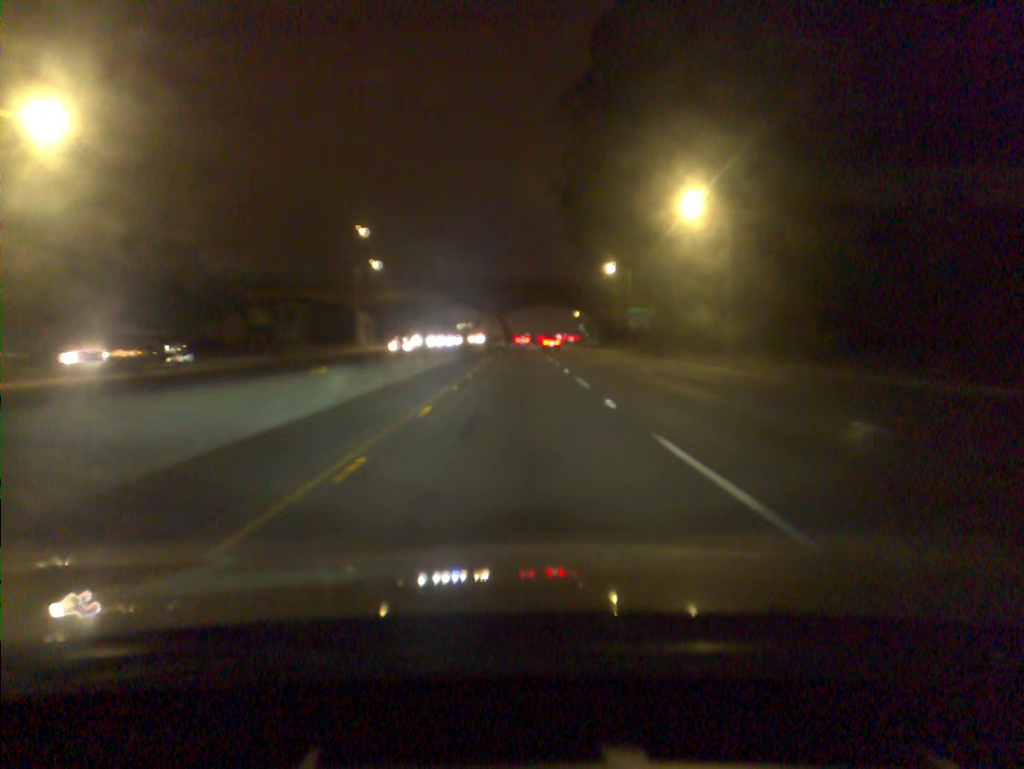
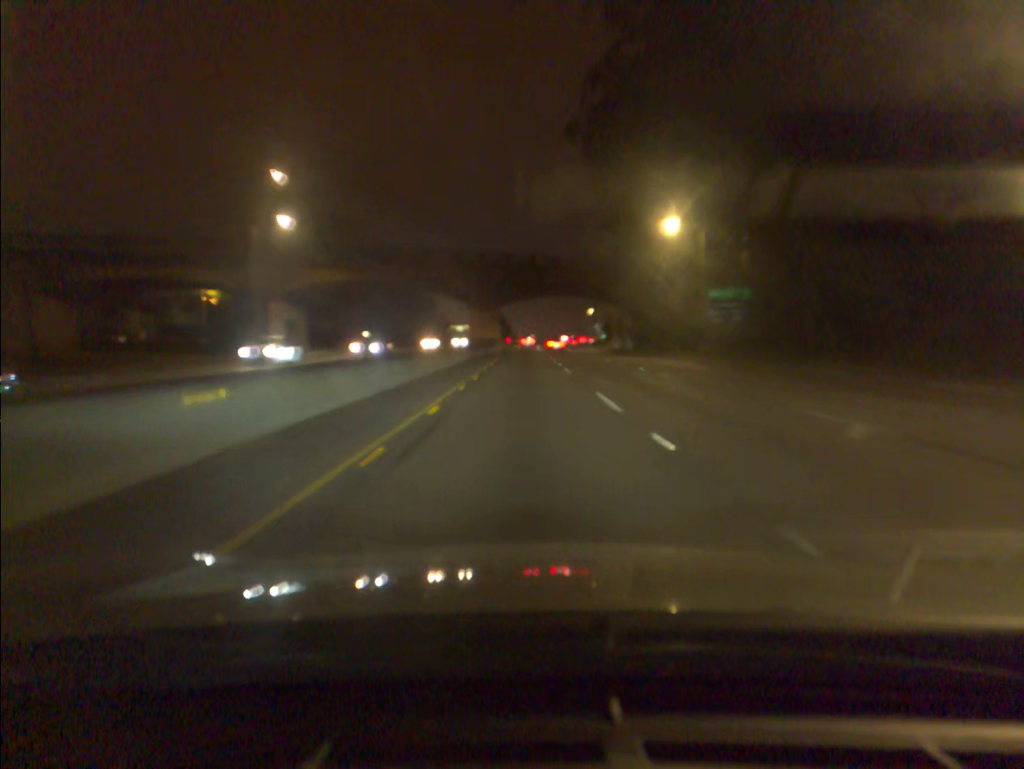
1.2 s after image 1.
(-0.1, +35.4) m; 0°
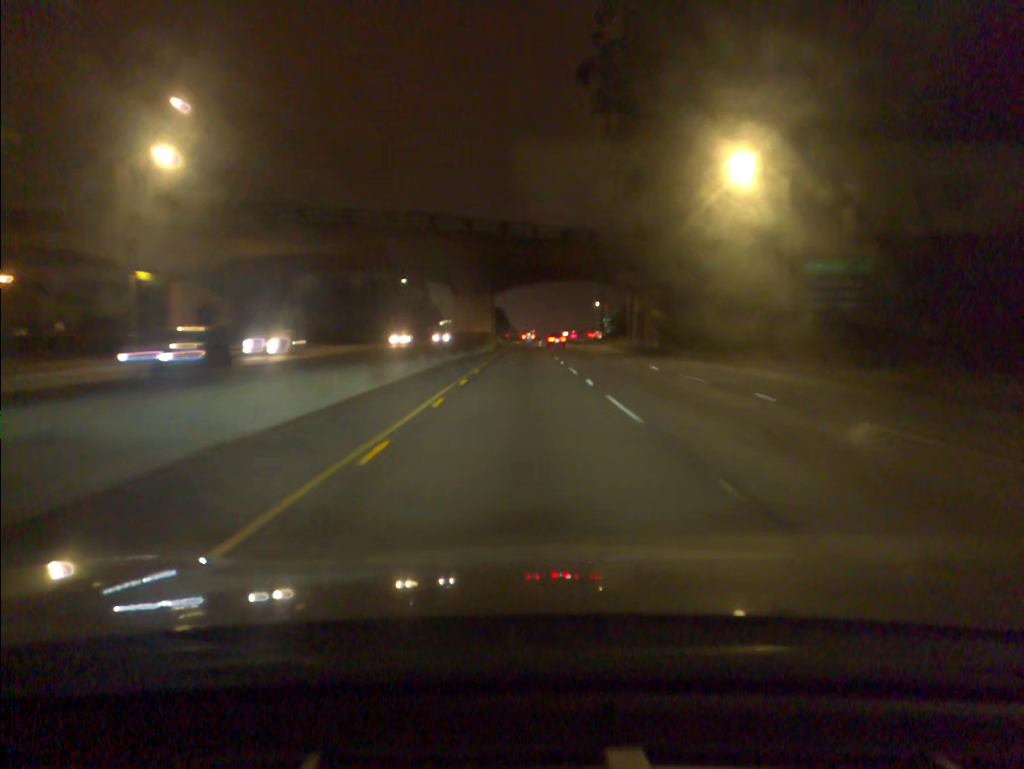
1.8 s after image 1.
(0.0, +17.8) m; 0°
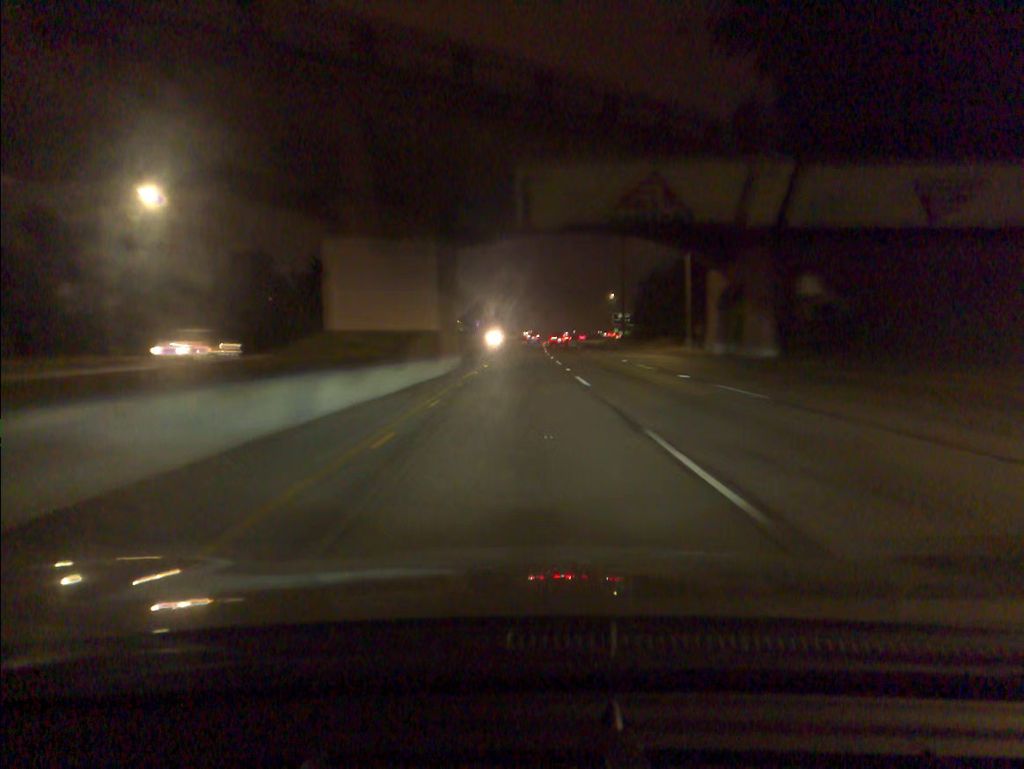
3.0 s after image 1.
(+0.1, +35.7) m; 0°
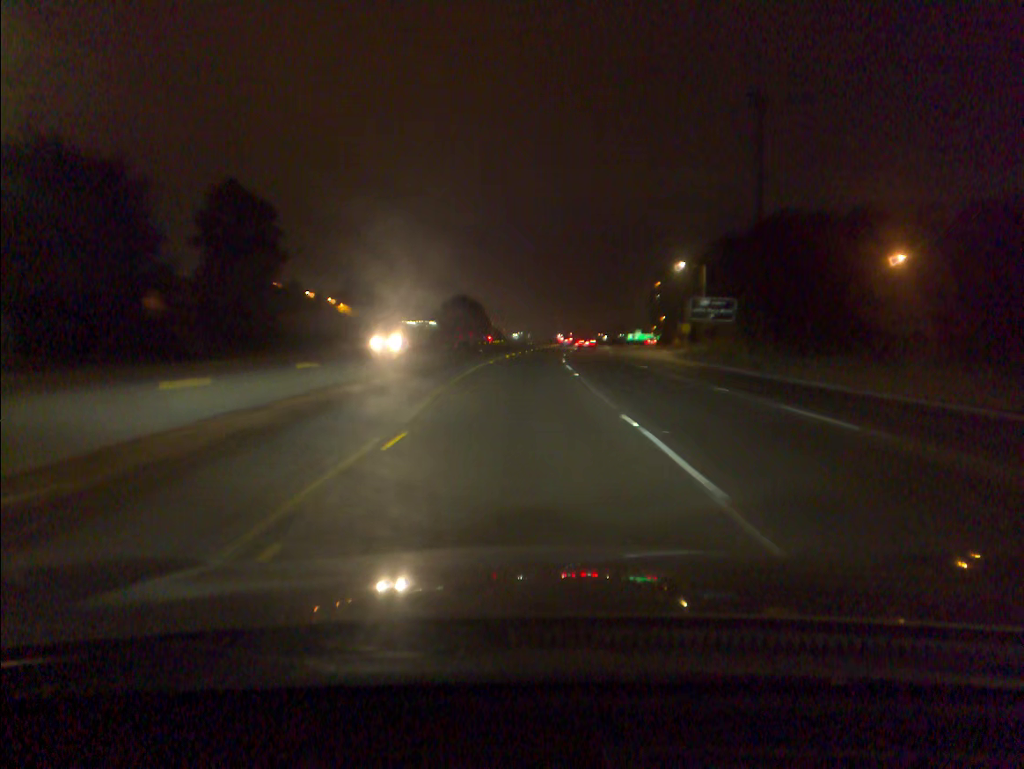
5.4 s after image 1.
(+0.2, +71.7) m; +1°
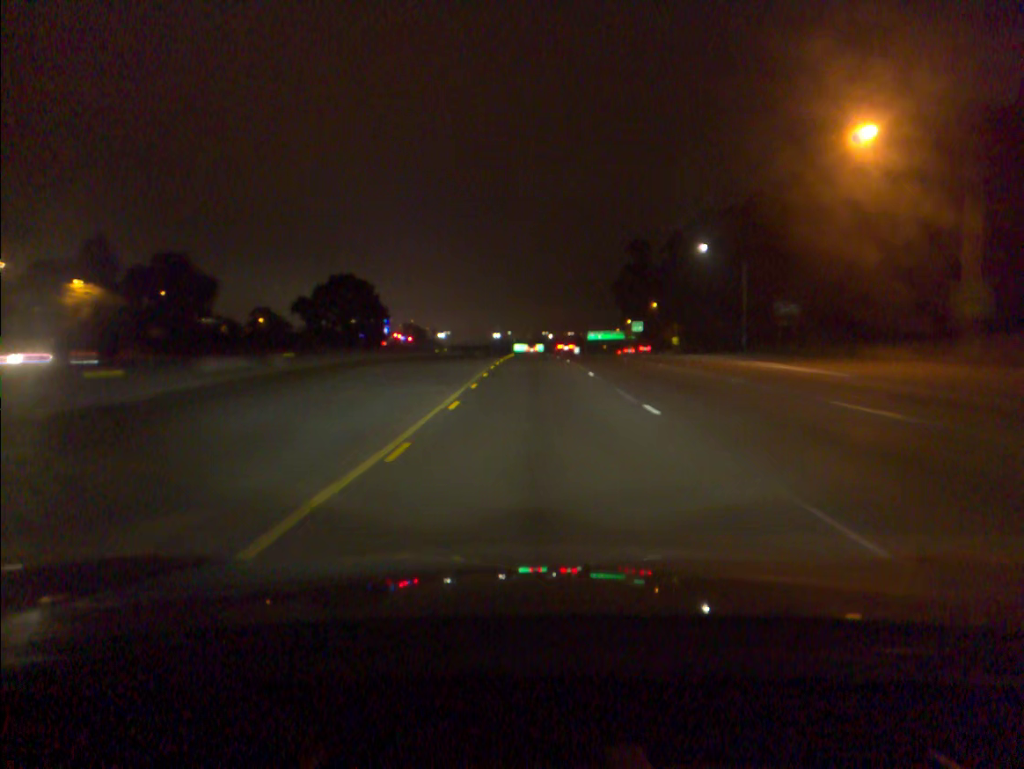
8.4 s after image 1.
(+3.8, +90.9) m; +5°
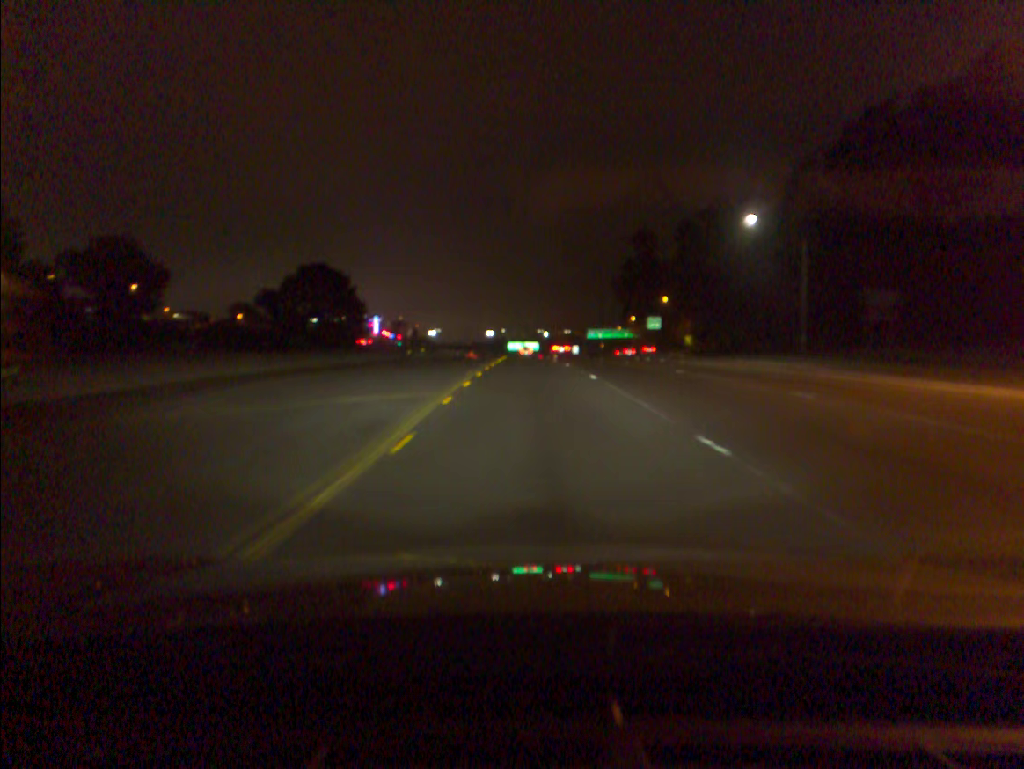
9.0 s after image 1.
(+0.1, +18.4) m; +1°
